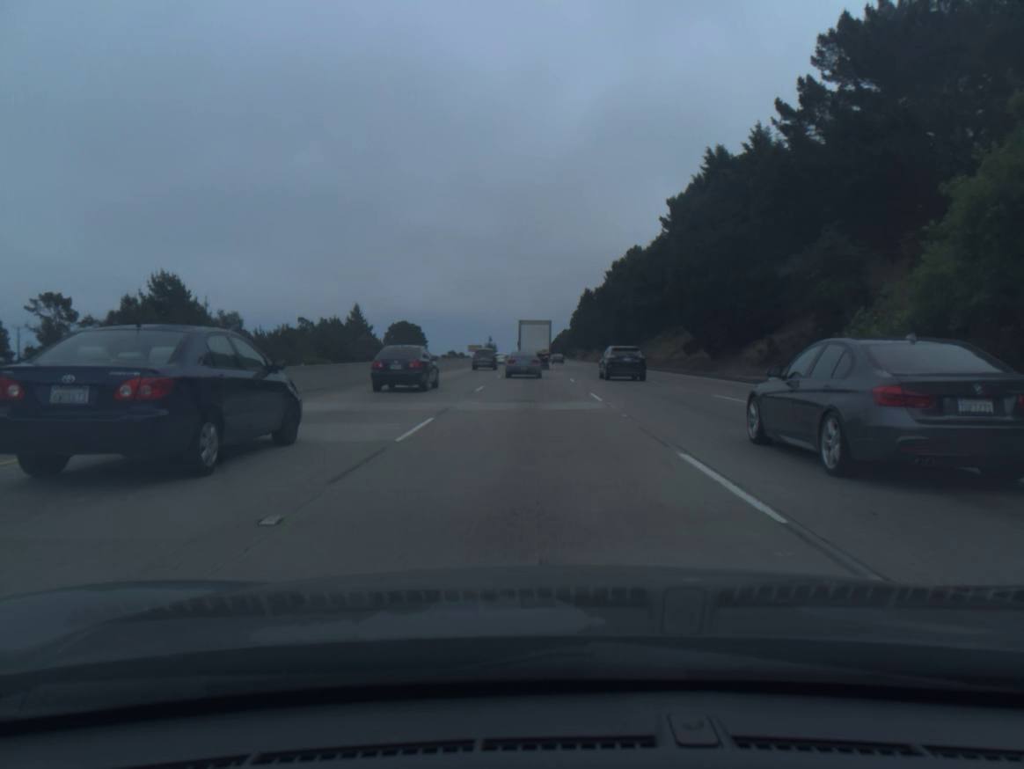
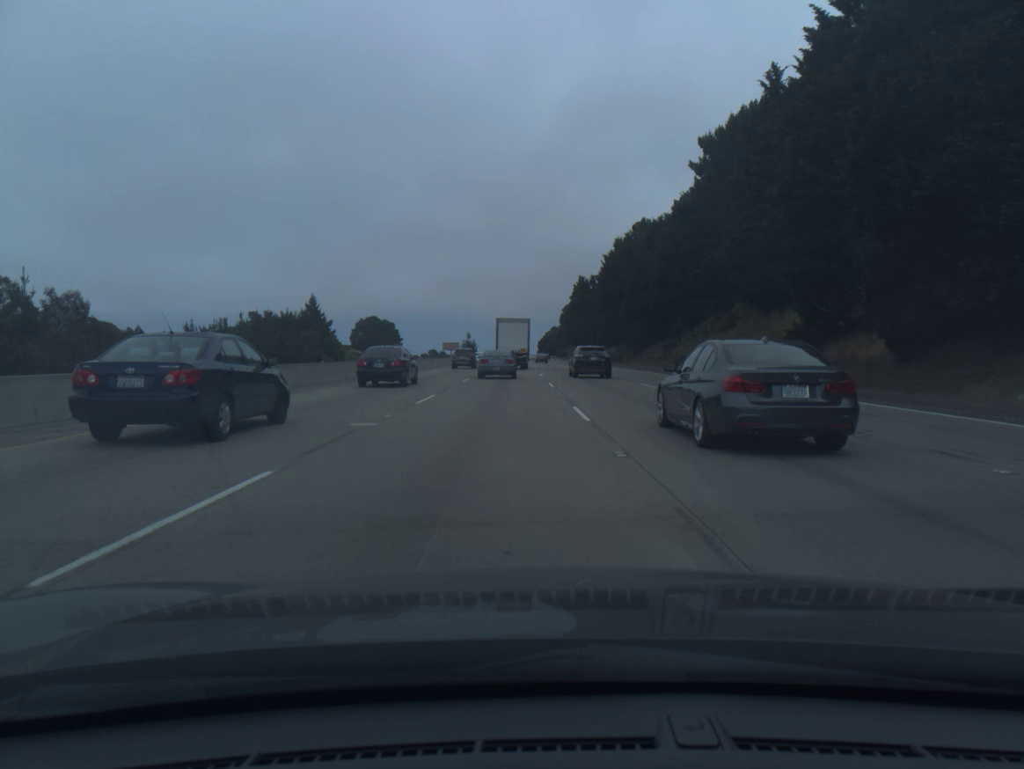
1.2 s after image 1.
(+0.3, +35.9) m; +1°
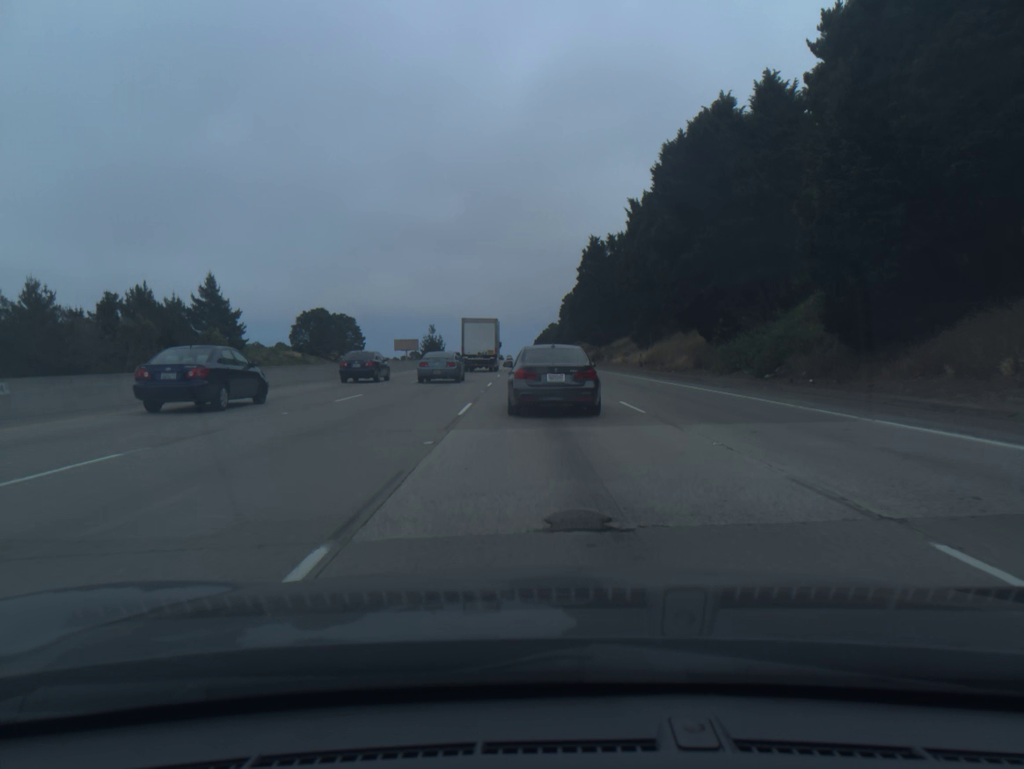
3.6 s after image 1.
(+0.5, +71.4) m; 0°
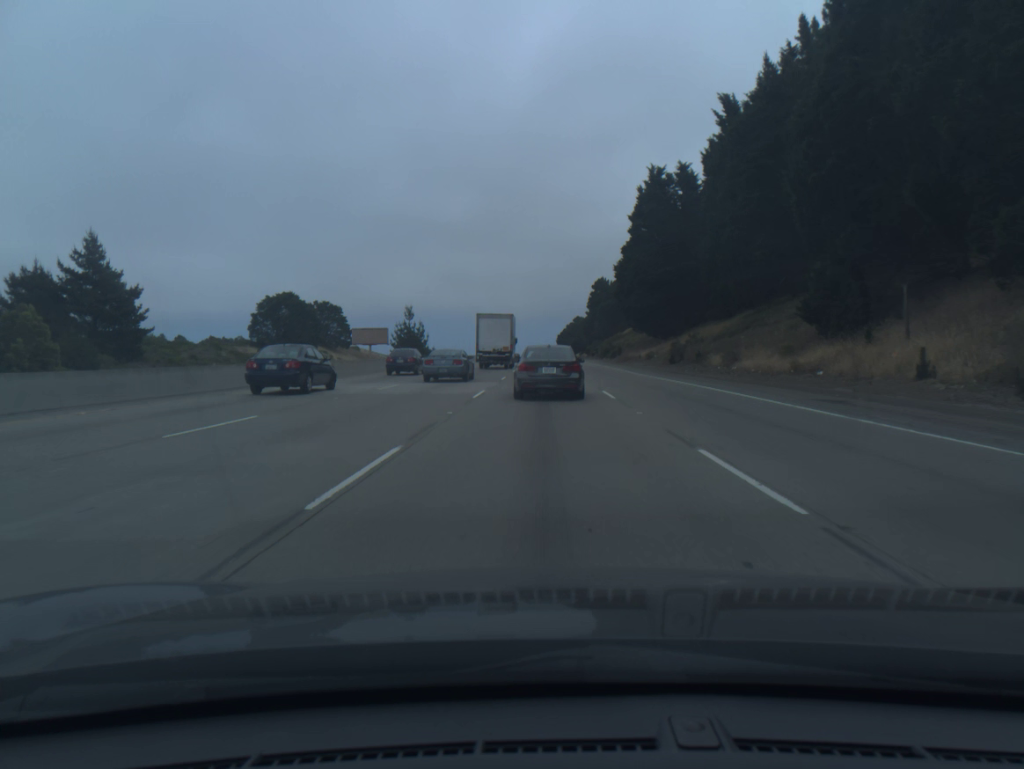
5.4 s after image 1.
(-1.0, +53.5) m; -2°
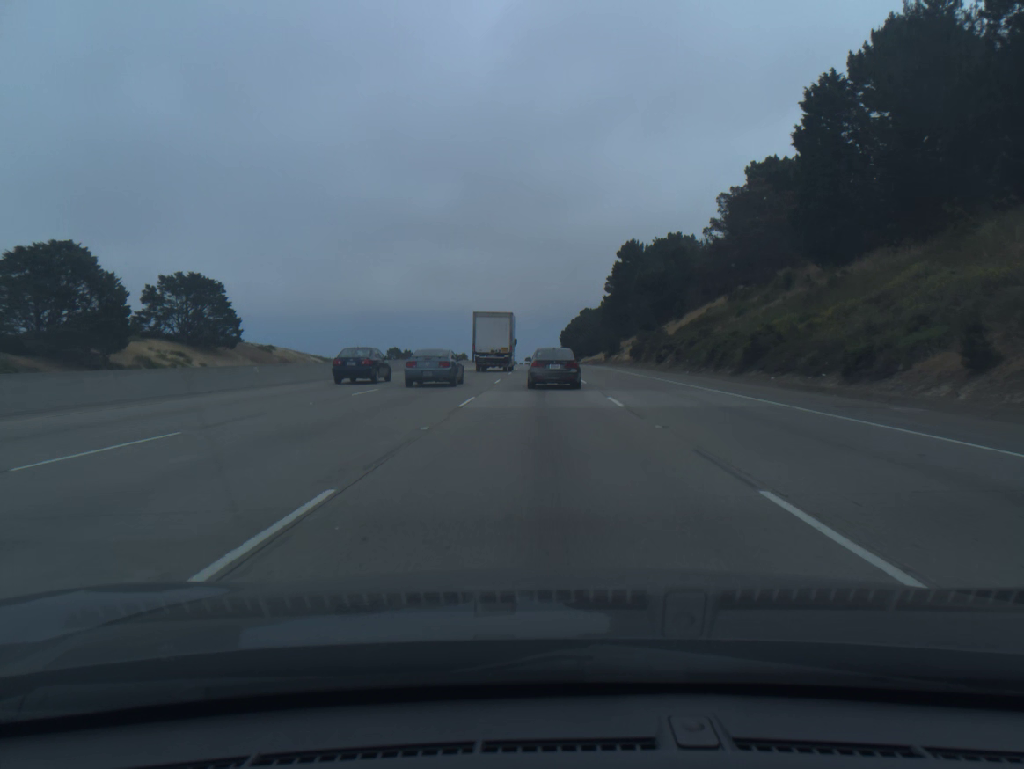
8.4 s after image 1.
(-0.5, +90.7) m; 0°
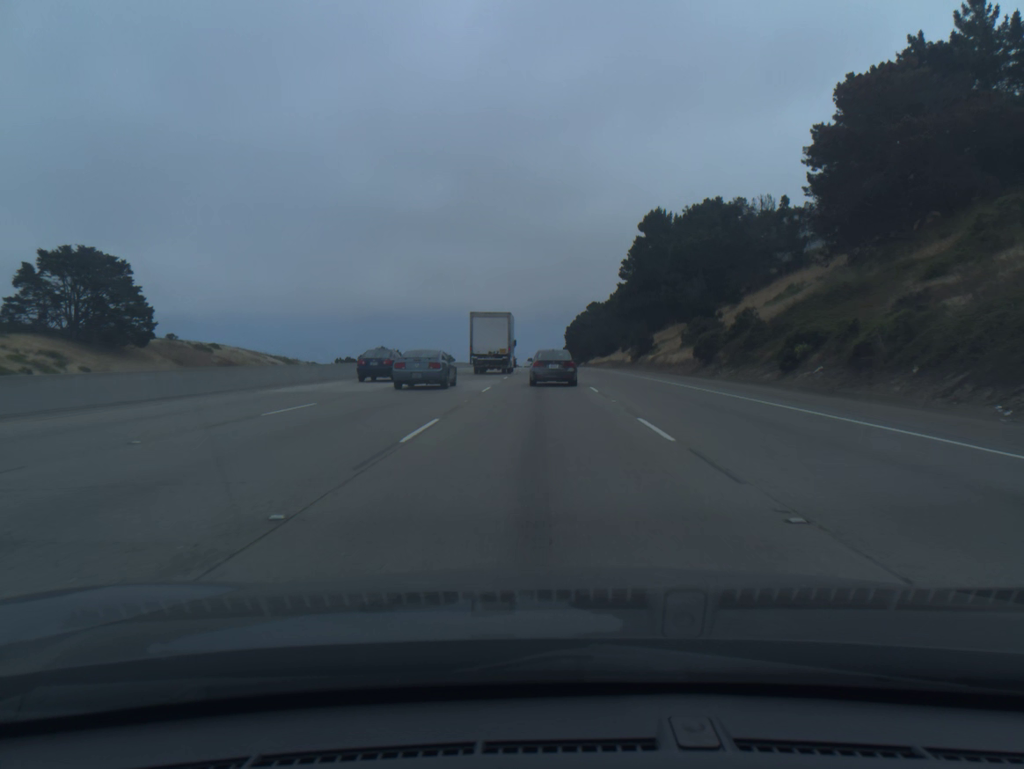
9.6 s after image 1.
(0.0, +36.3) m; 0°
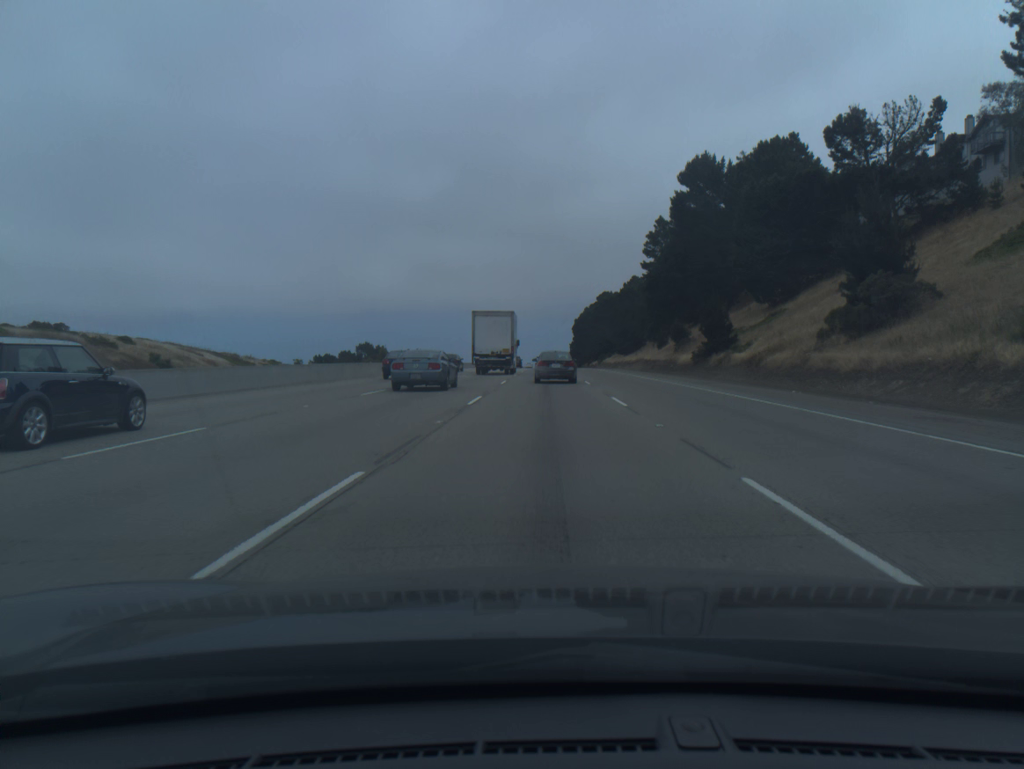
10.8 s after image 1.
(-0.1, +36.1) m; 0°
